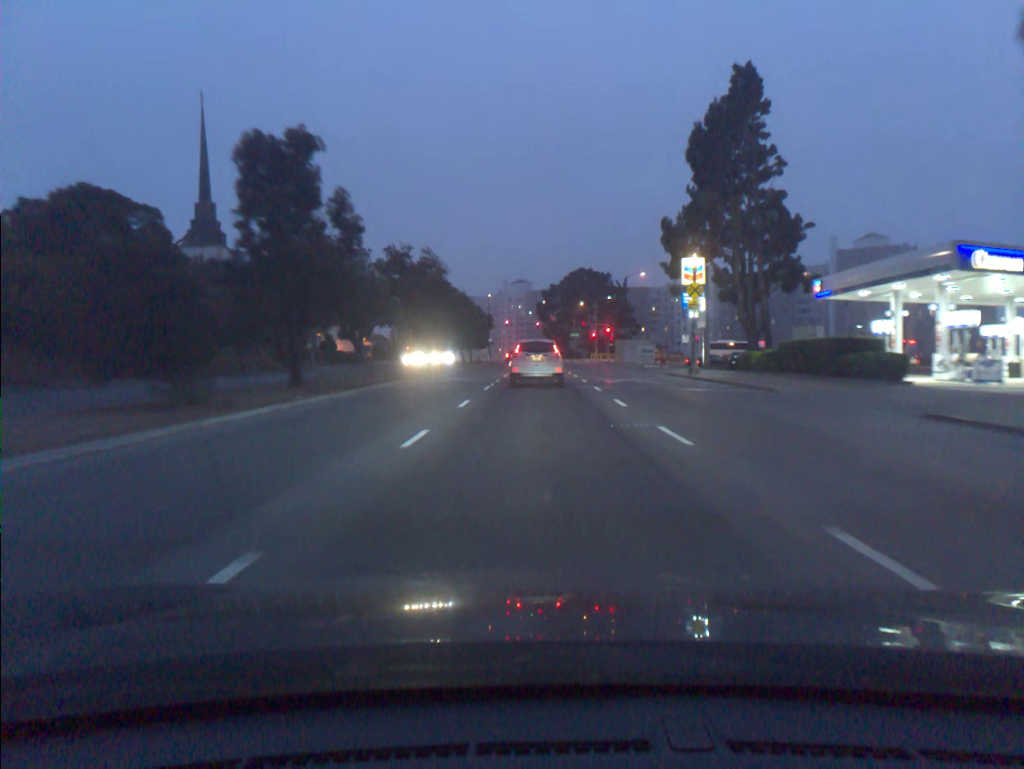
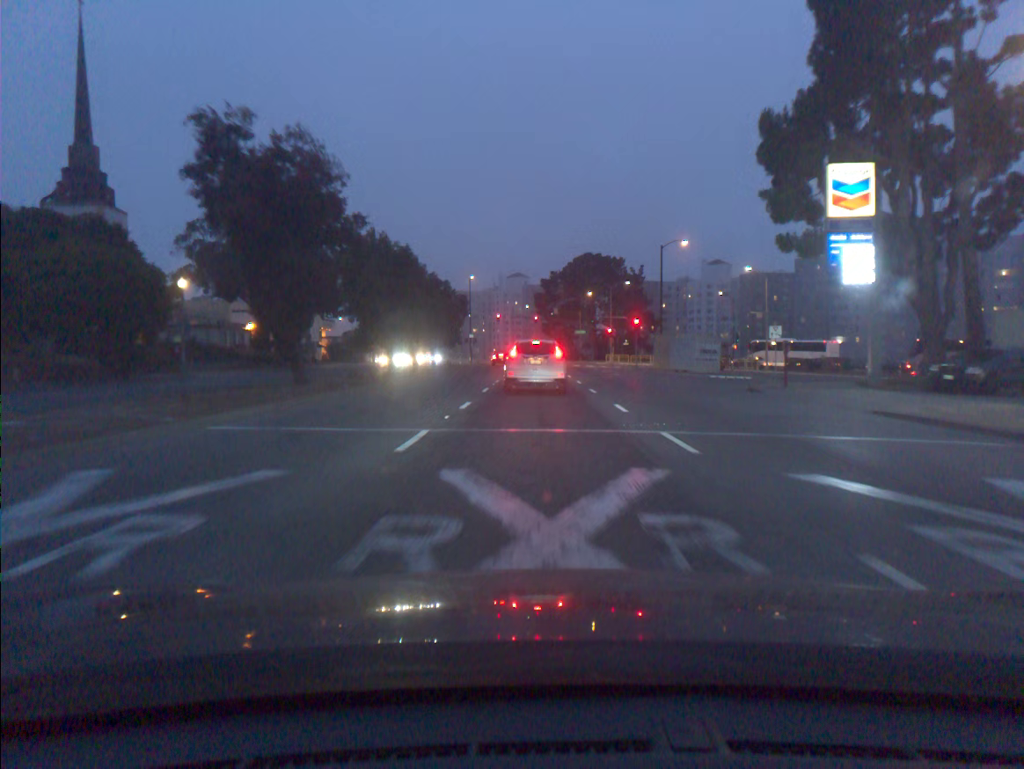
(+0.1, +29.9) m; 0°
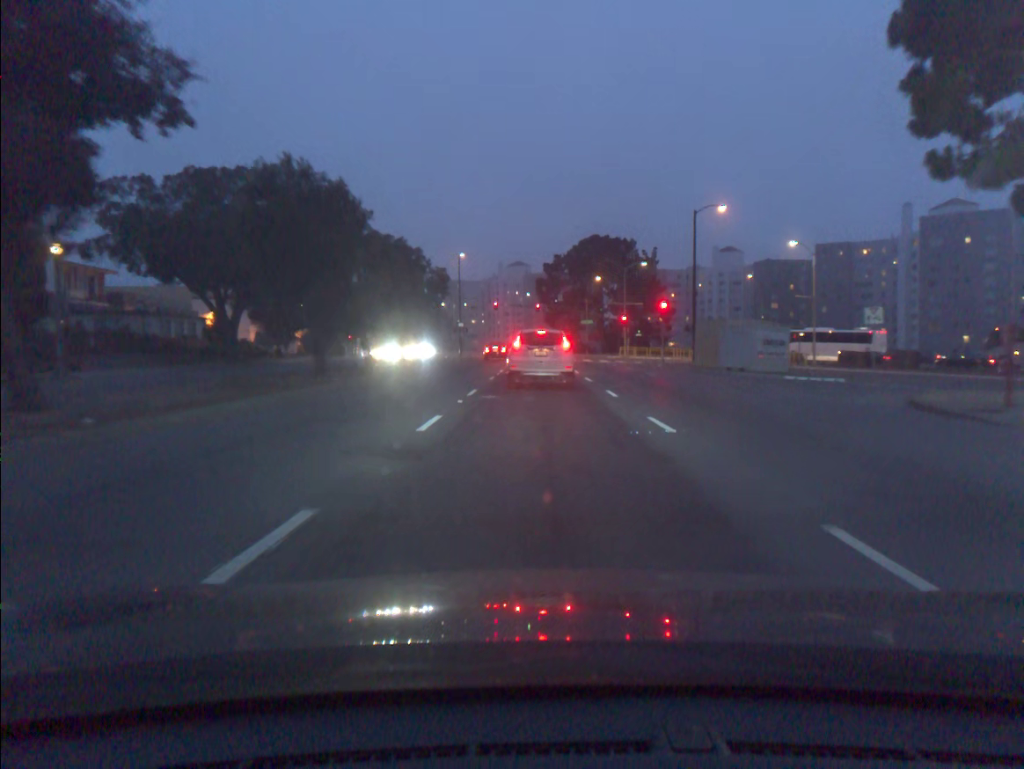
(0.0, +13.7) m; 0°
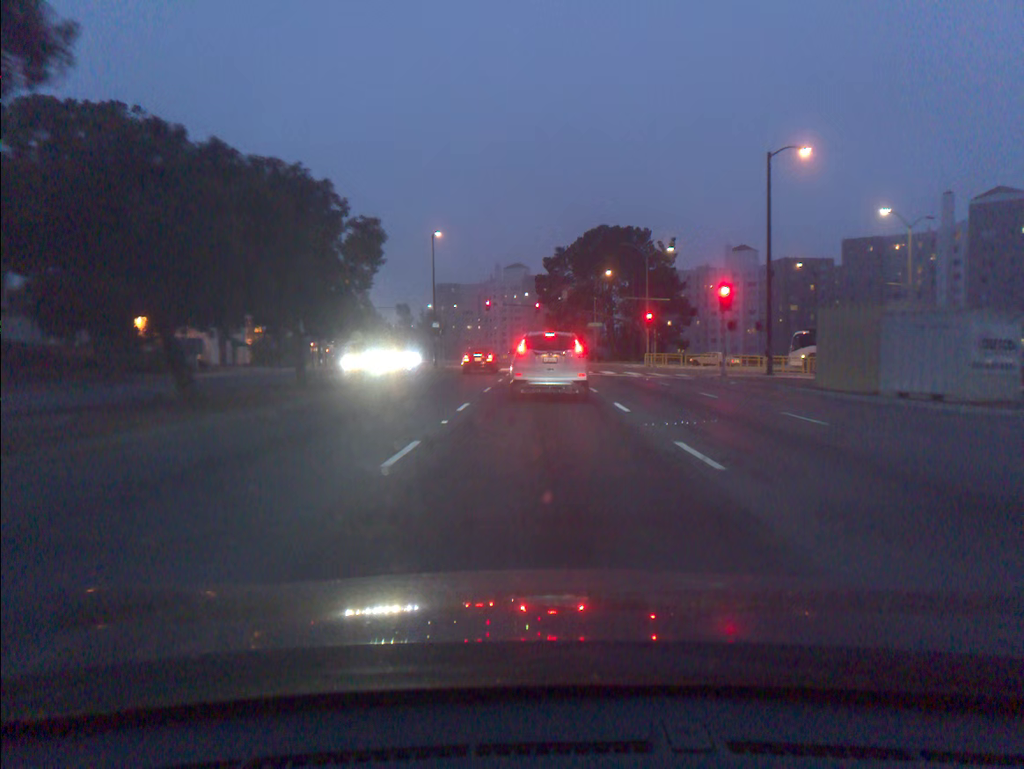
(-0.1, +18.4) m; 0°
